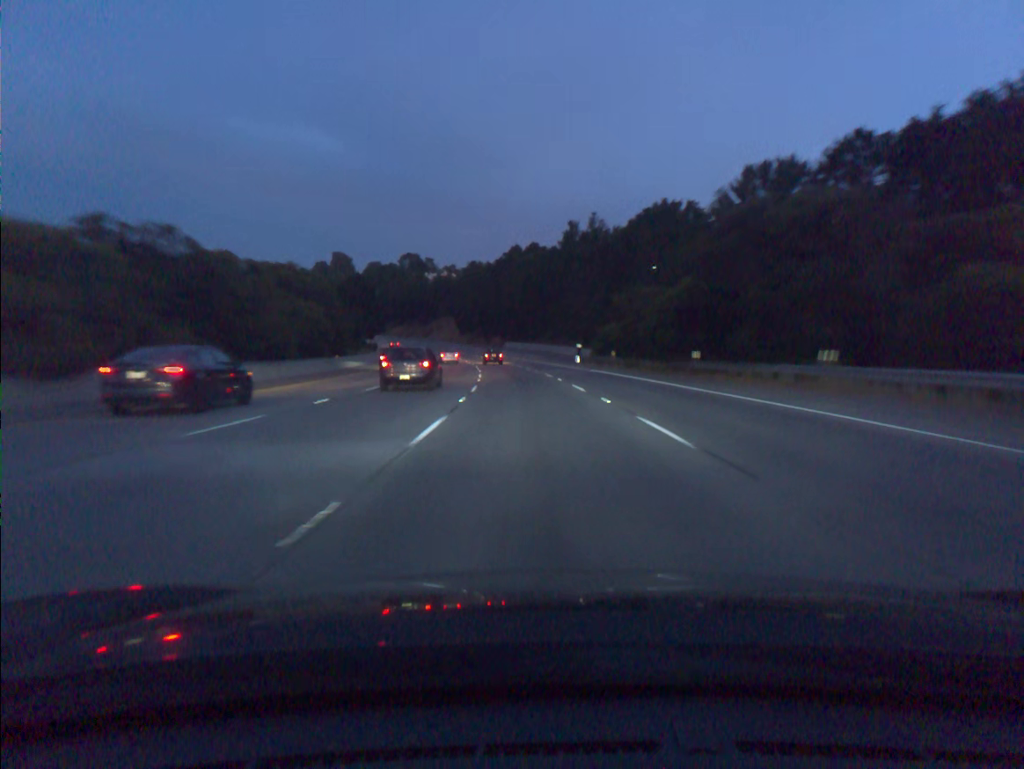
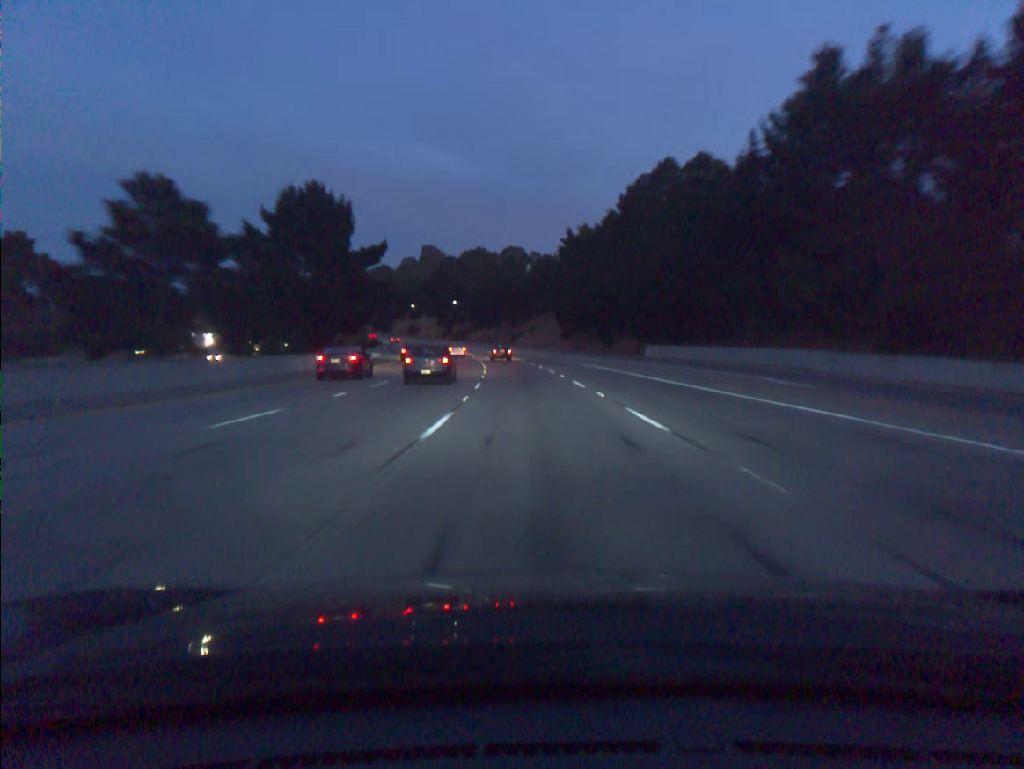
(-6.5, +86.7) m; -8°
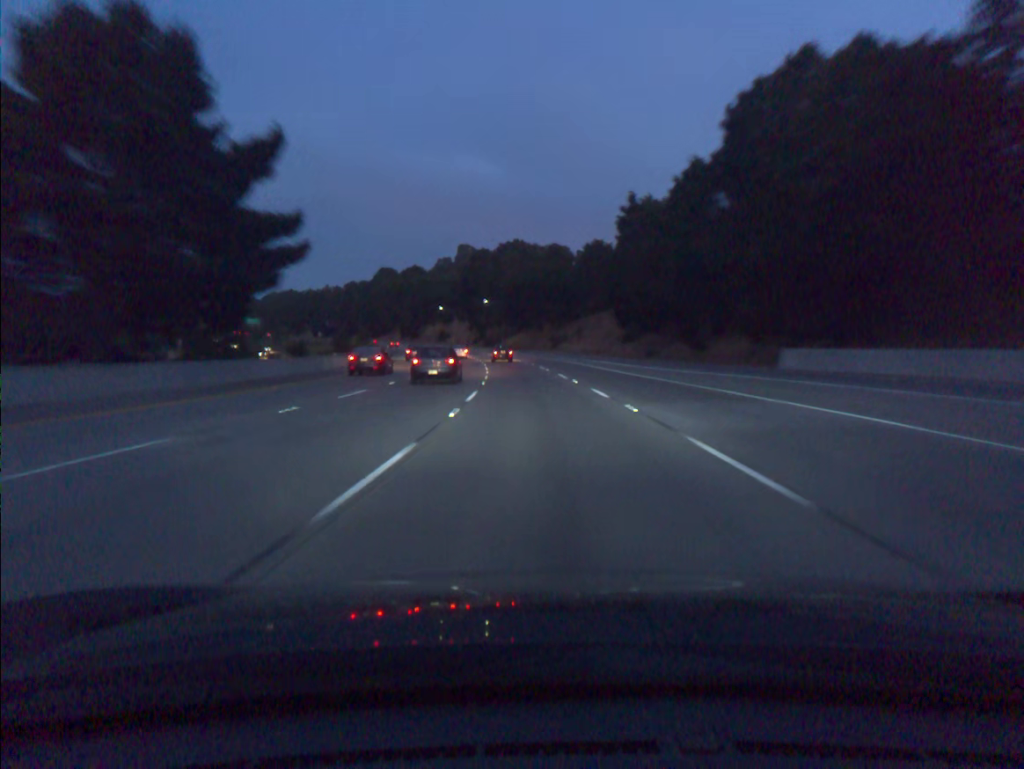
(-1.0, +34.9) m; -3°
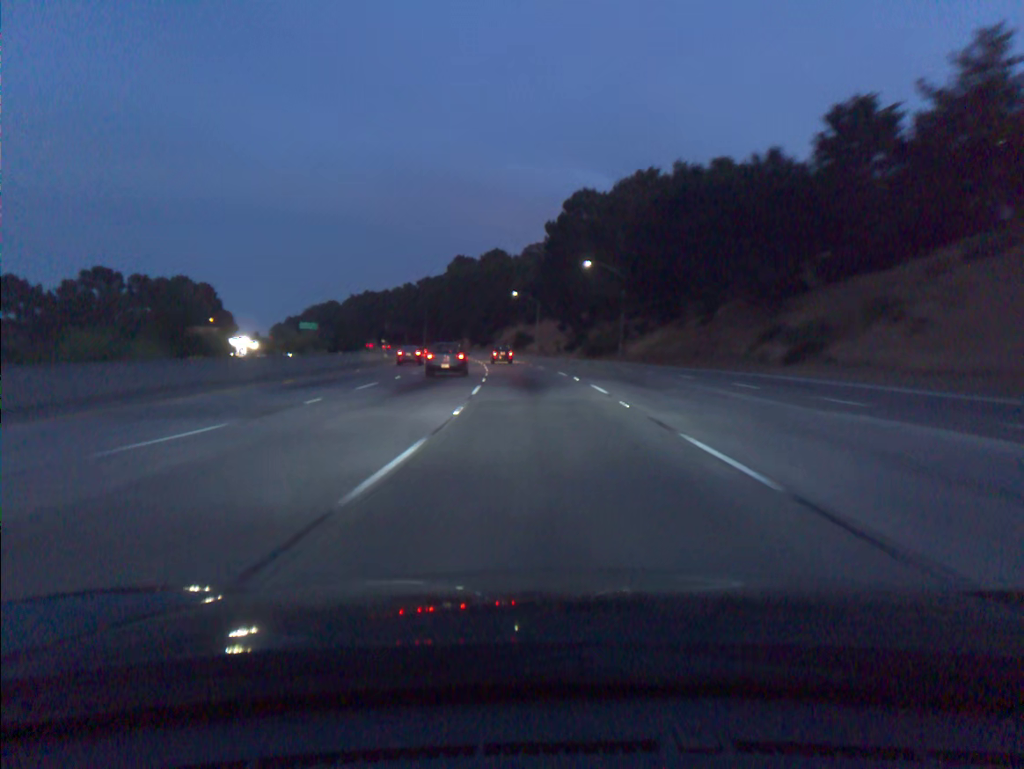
(-5.7, +86.1) m; -8°
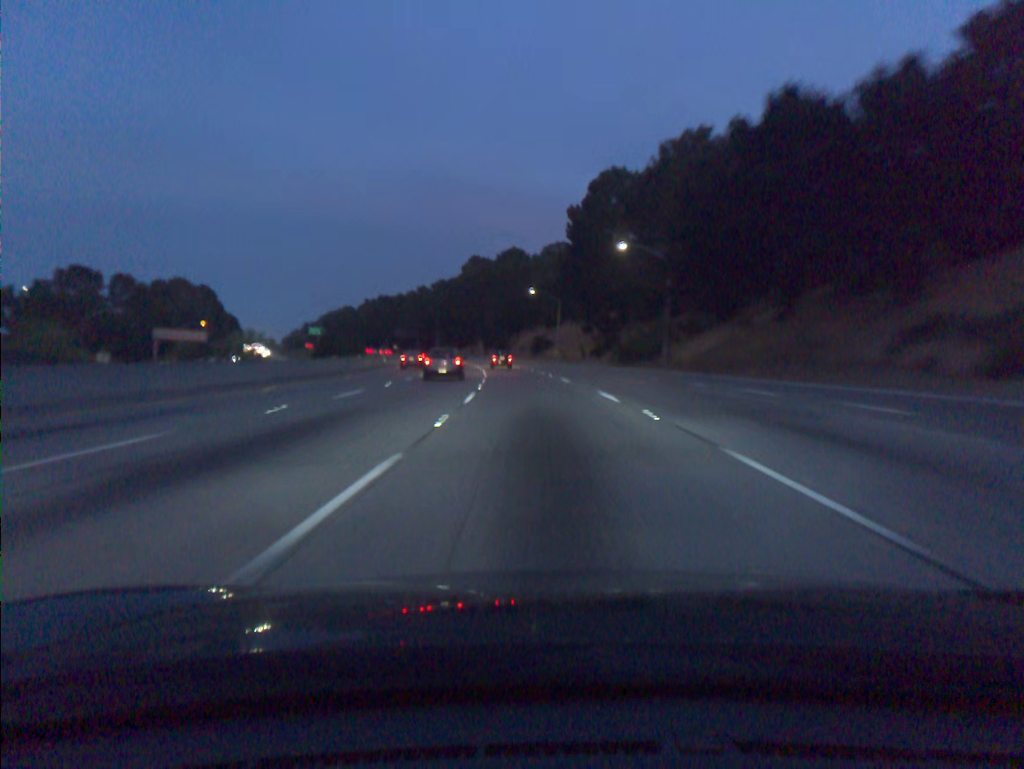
(-0.2, +17.1) m; -1°
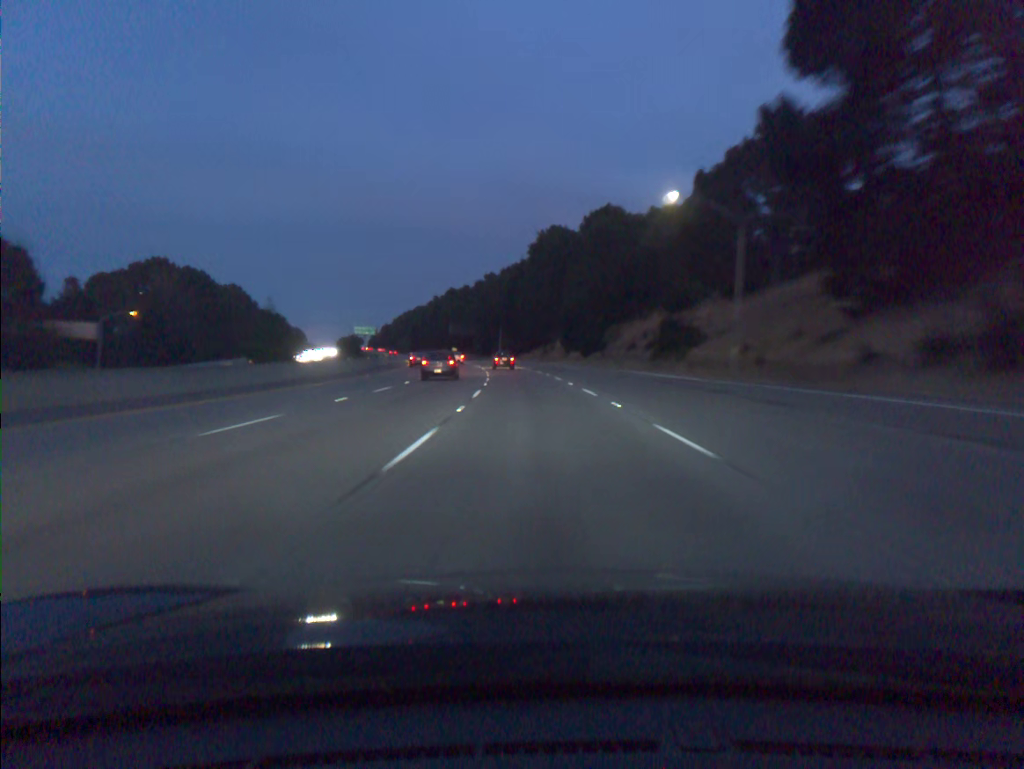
(-3.7, +68.1) m; -6°
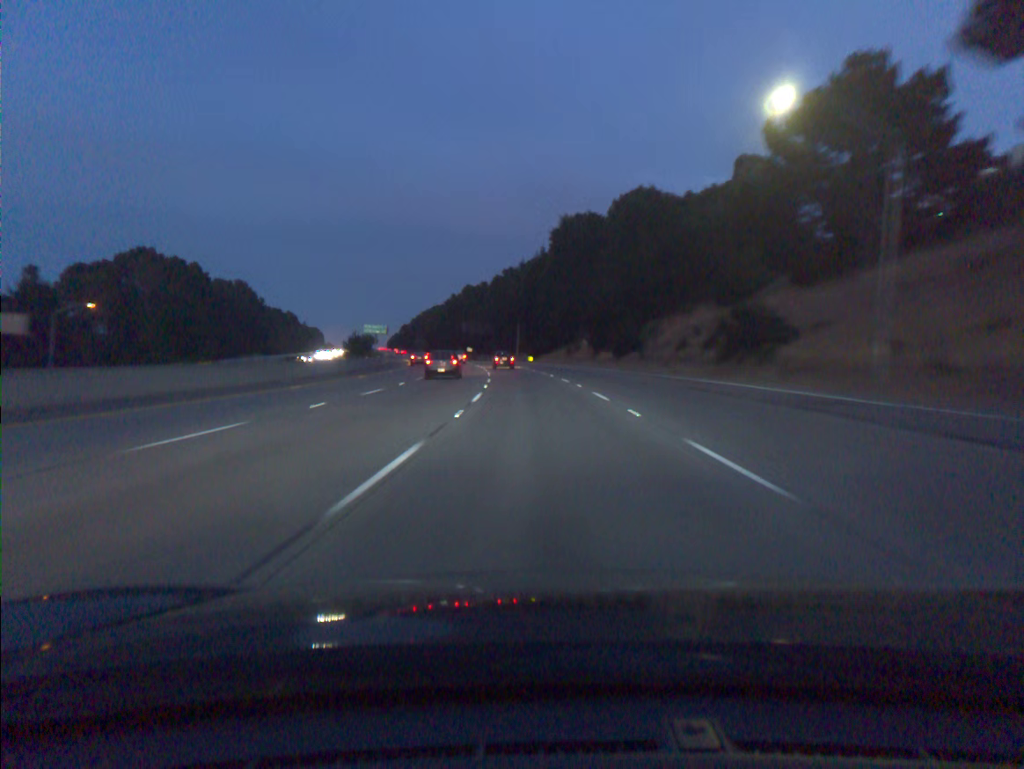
(-0.2, +17.1) m; -2°
